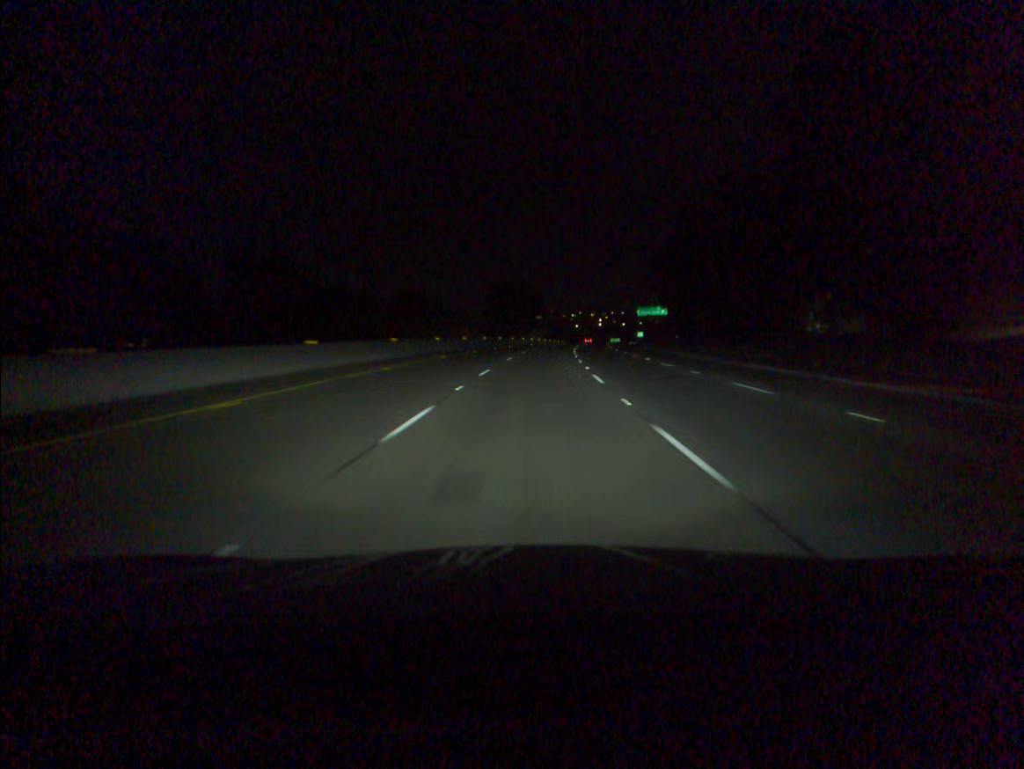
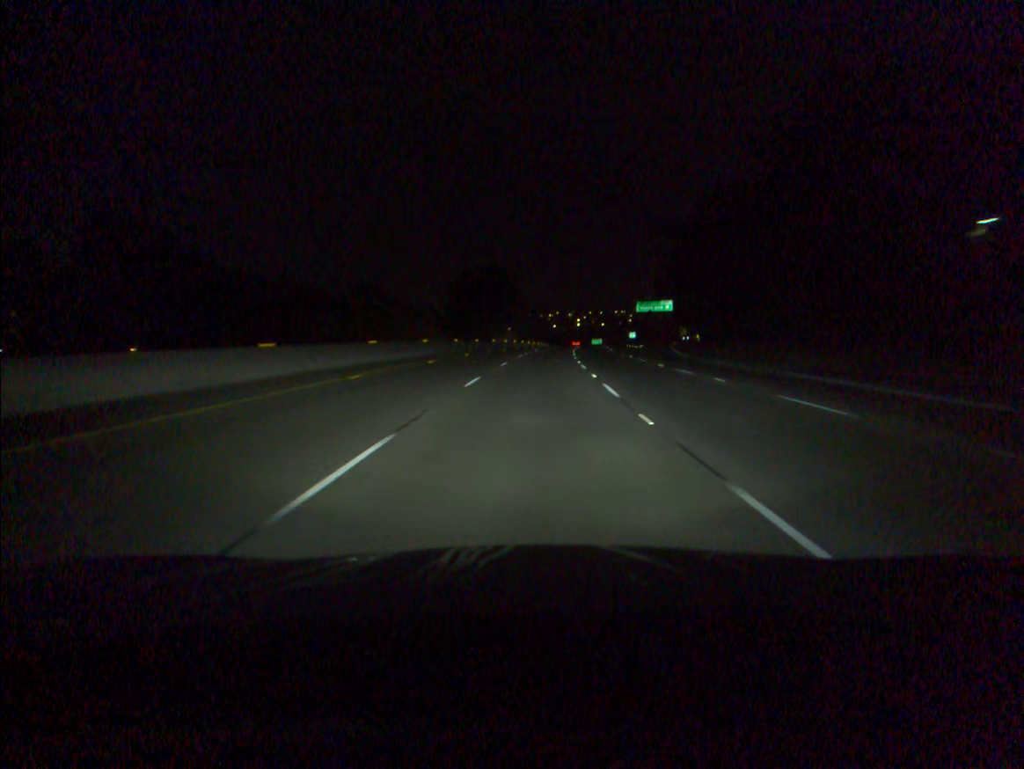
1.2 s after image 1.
(+0.5, +33.8) m; +2°
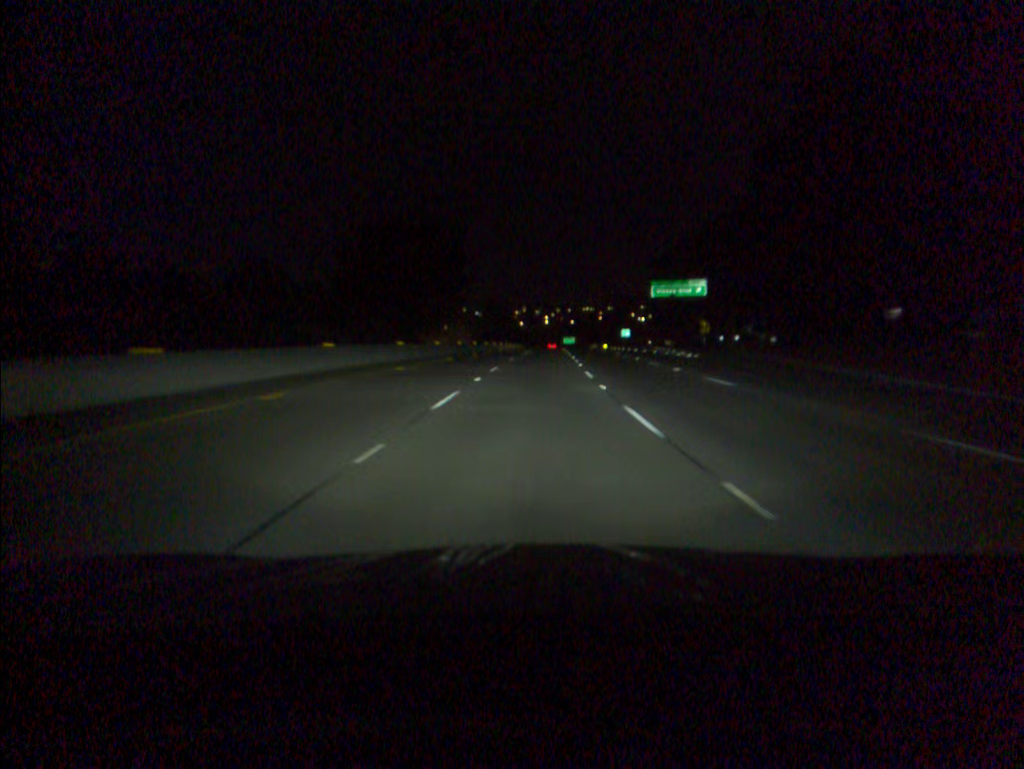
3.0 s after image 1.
(+1.1, +50.8) m; +2°
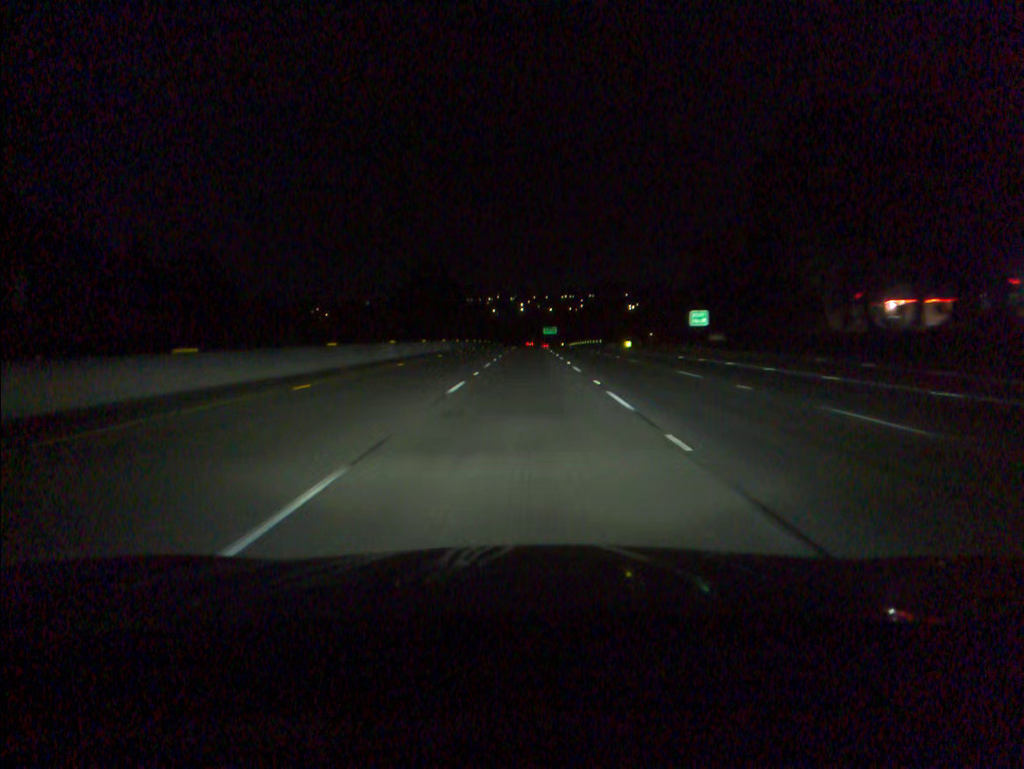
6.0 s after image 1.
(+2.0, +84.6) m; +2°
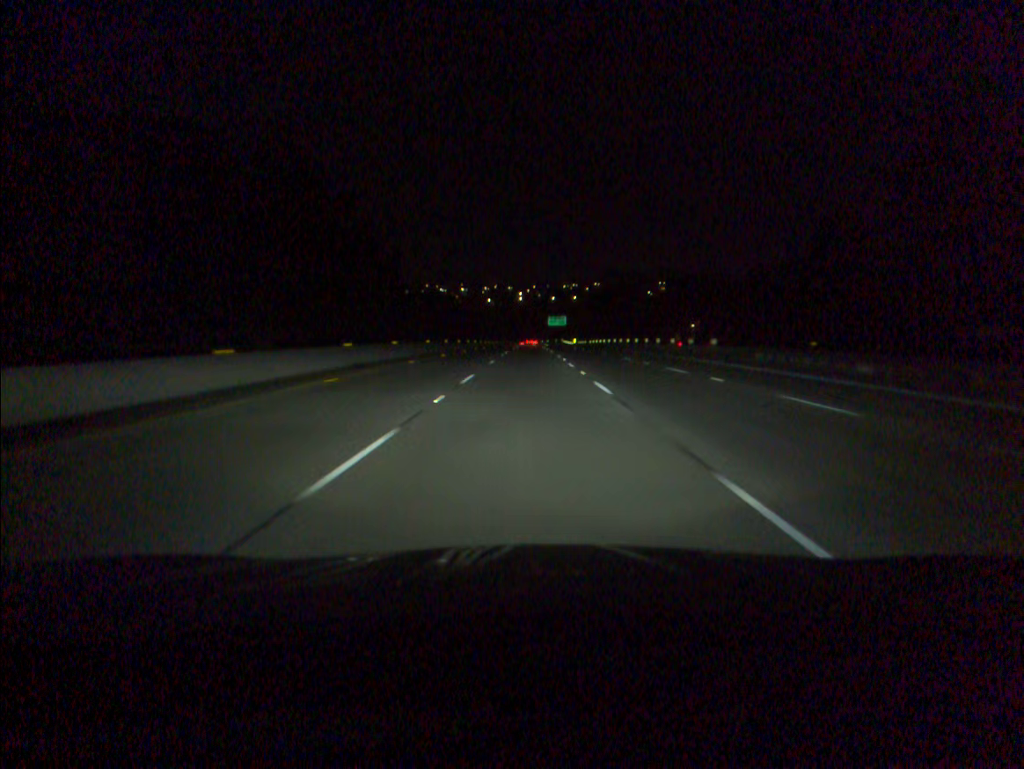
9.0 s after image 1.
(-0.1, +84.6) m; 0°
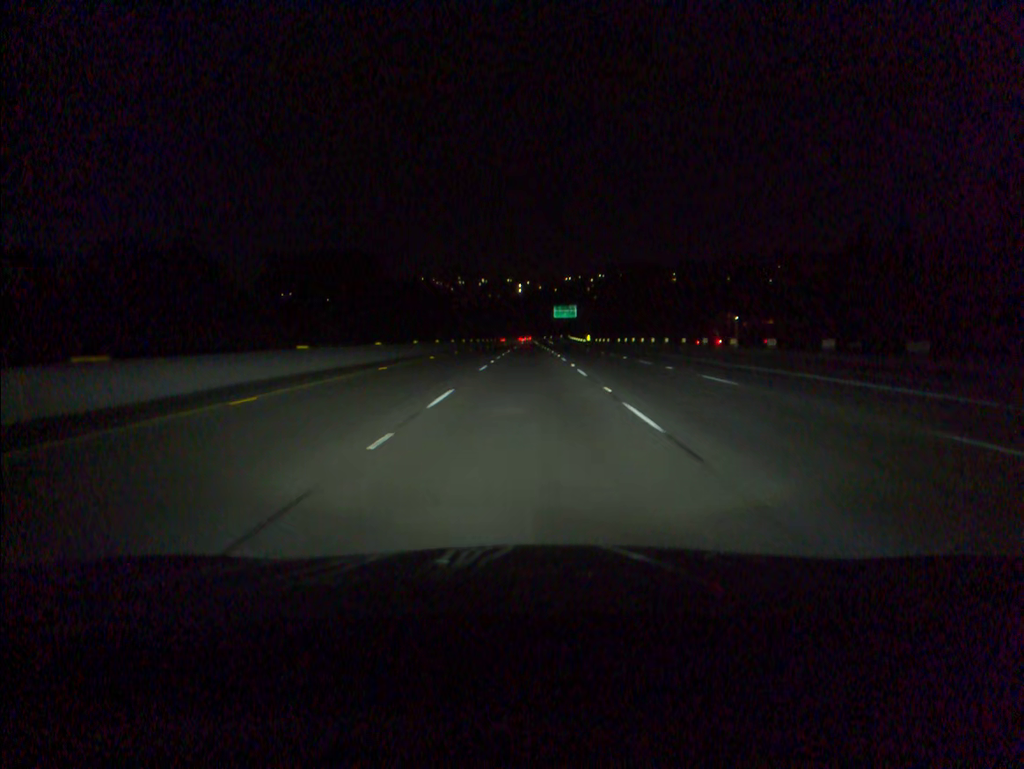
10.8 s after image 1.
(0.0, +50.6) m; 0°
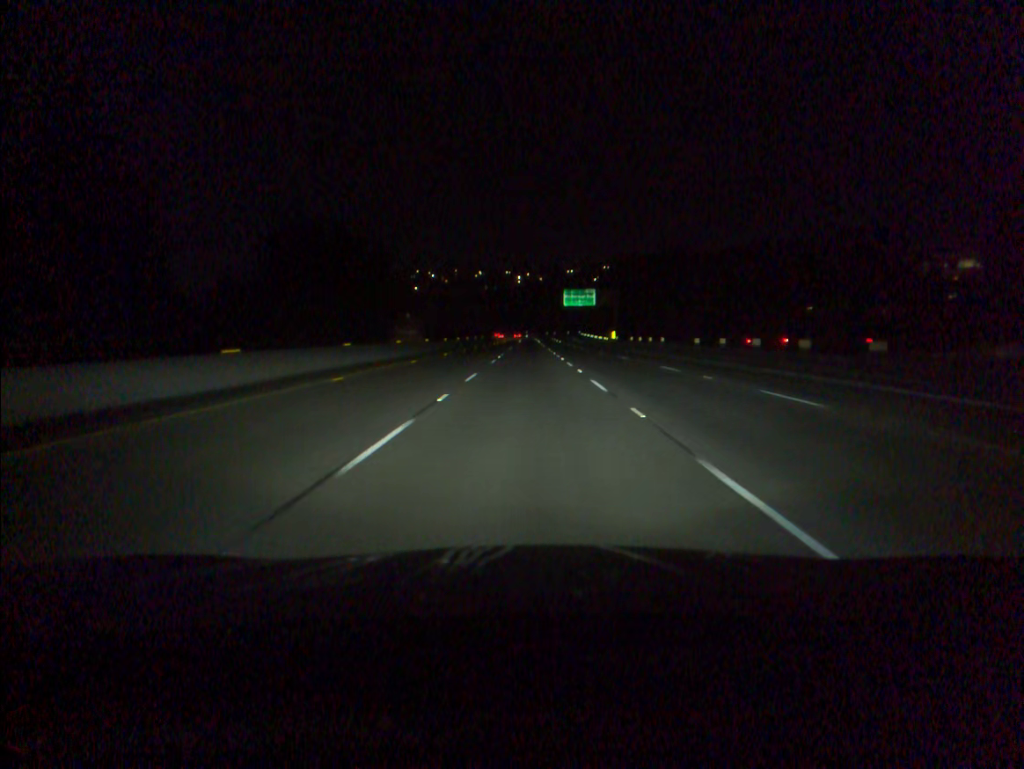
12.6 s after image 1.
(0.0, +50.7) m; 0°
